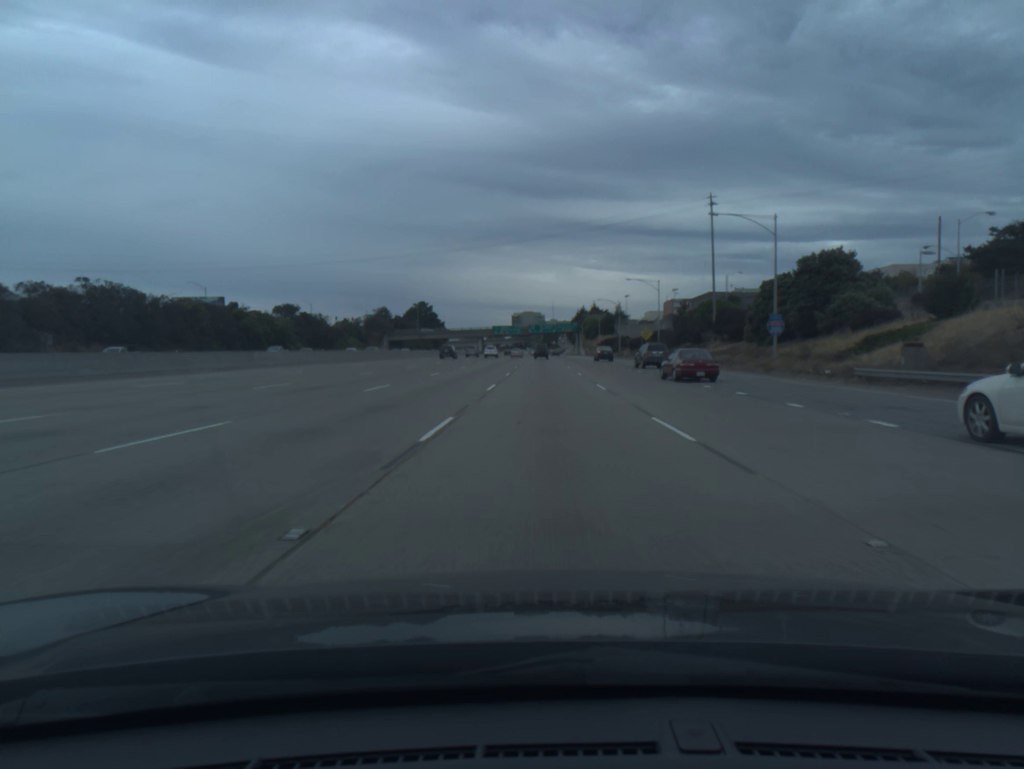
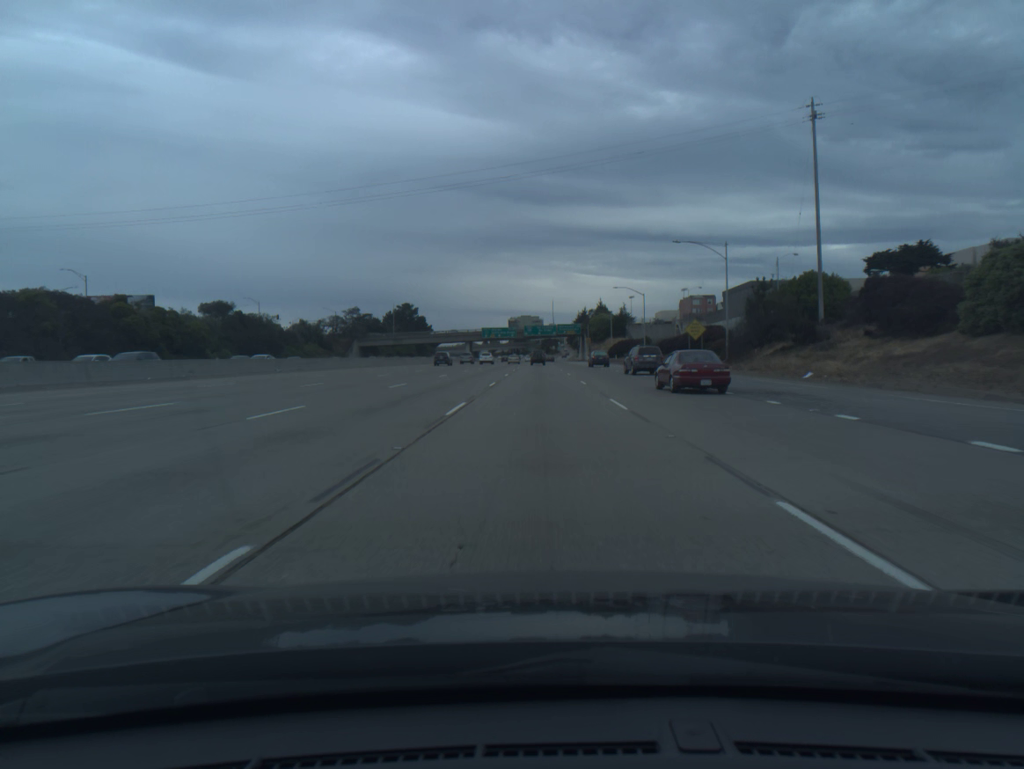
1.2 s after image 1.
(+0.1, +37.2) m; 0°
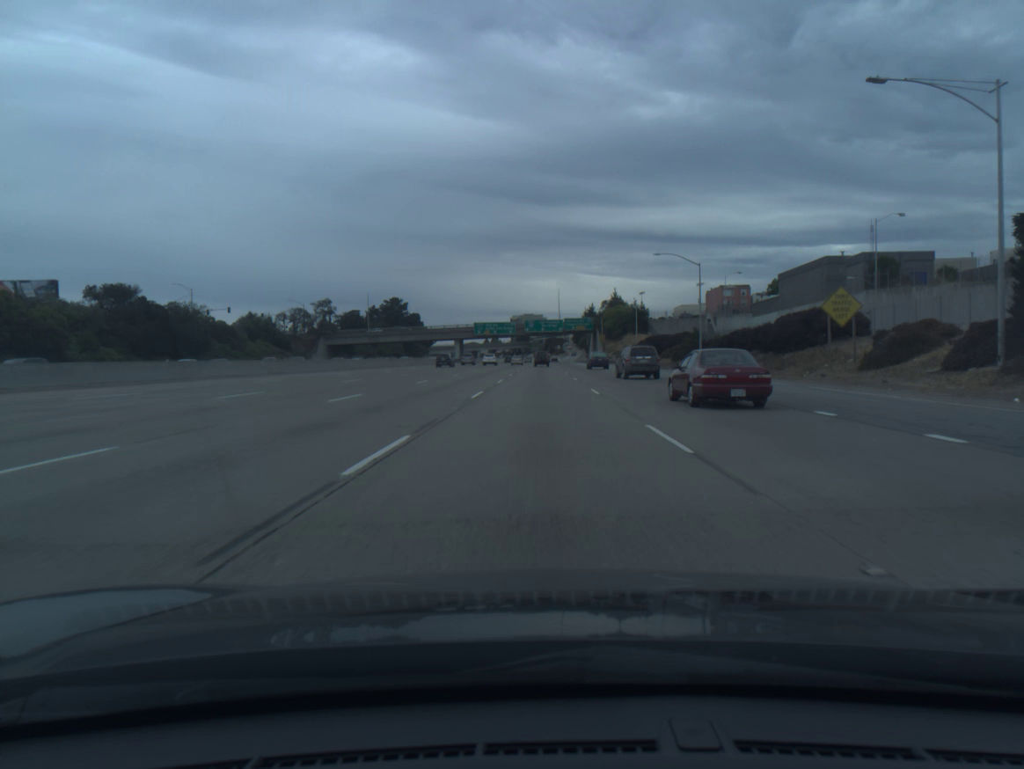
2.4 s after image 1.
(-0.1, +37.1) m; 0°
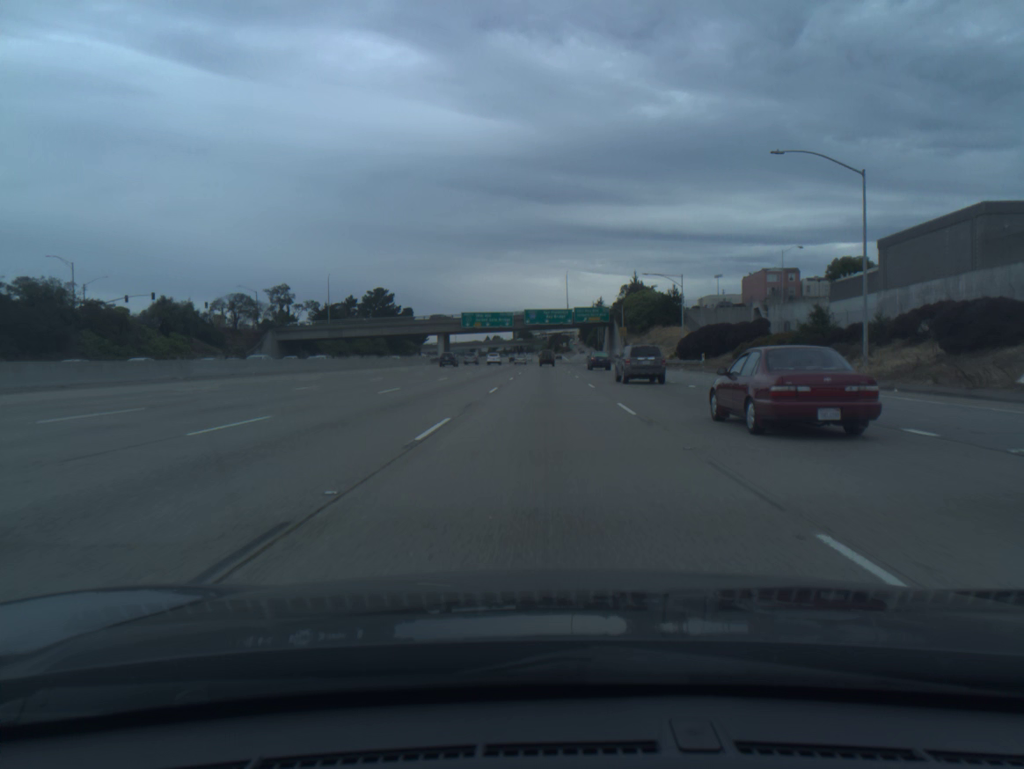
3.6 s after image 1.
(-0.1, +37.1) m; 0°
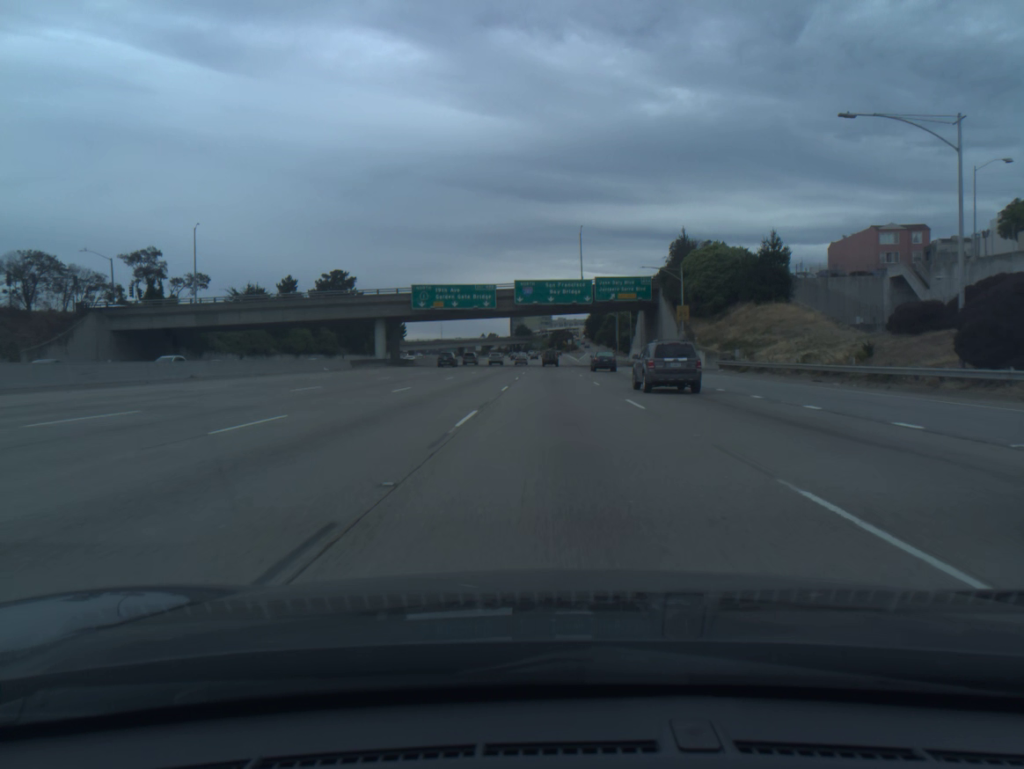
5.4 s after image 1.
(-0.1, +56.5) m; 0°
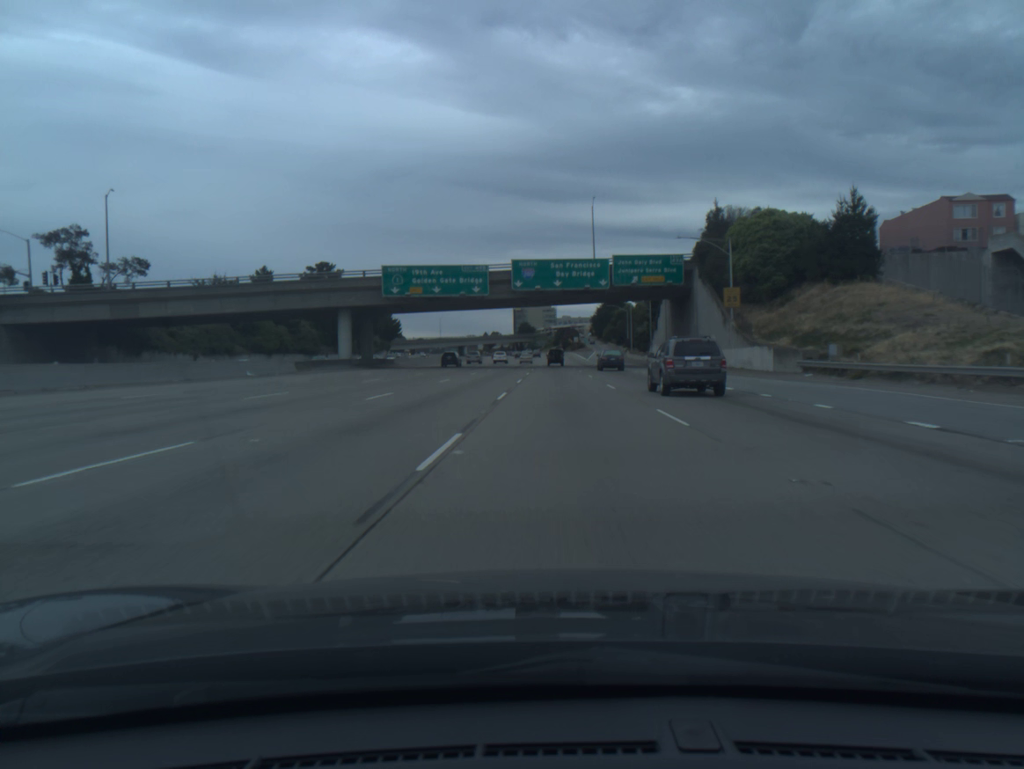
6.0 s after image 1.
(0.0, +19.2) m; 0°
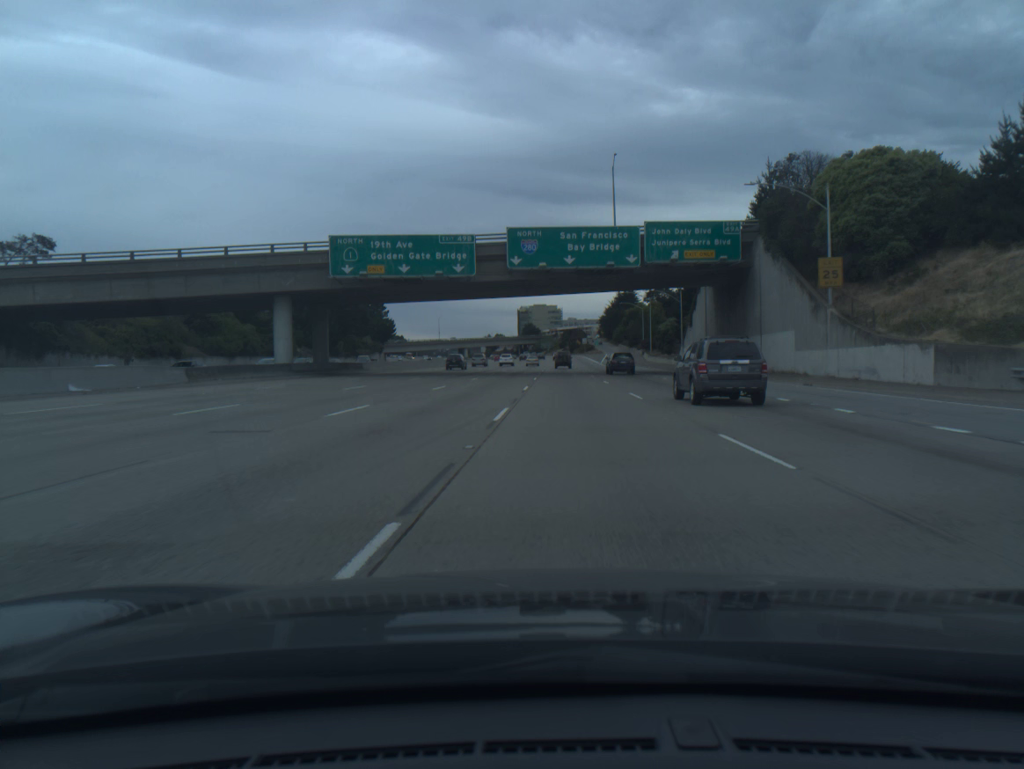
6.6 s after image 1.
(-0.1, +19.4) m; 0°
